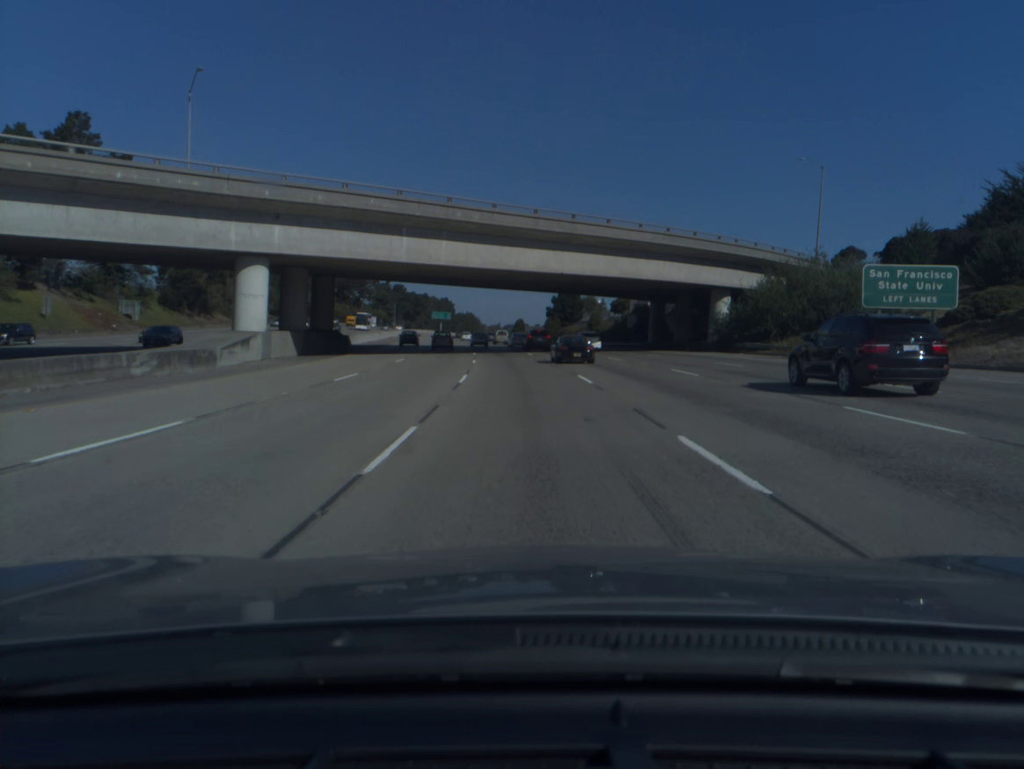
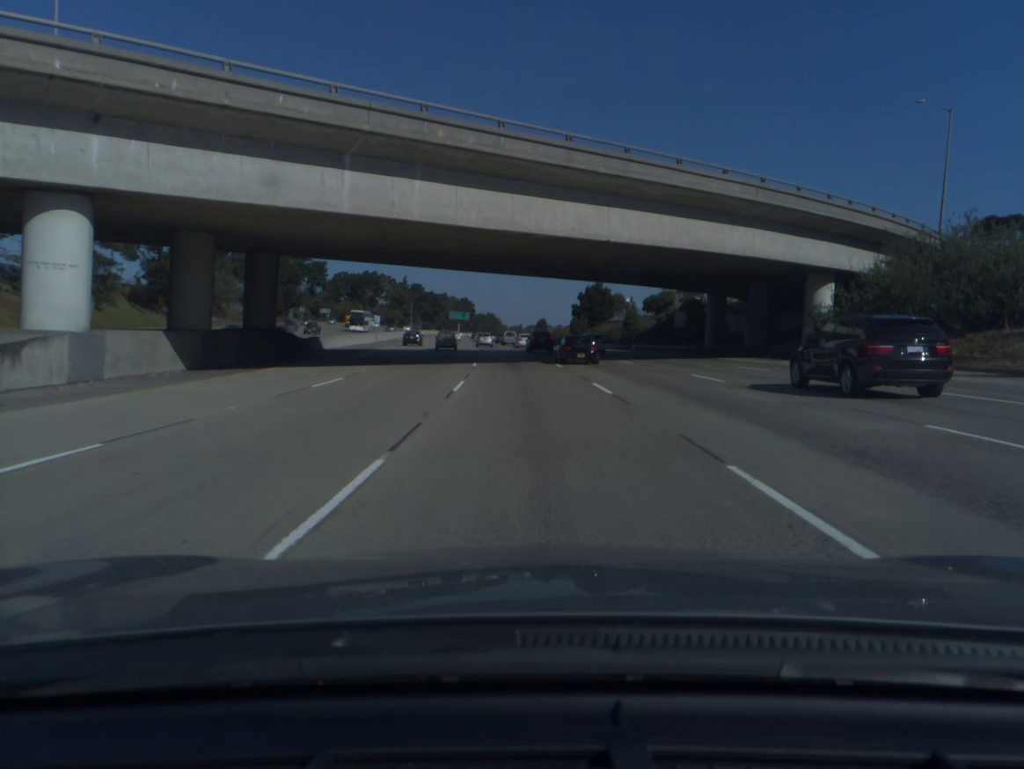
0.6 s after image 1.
(-0.2, +17.2) m; -2°
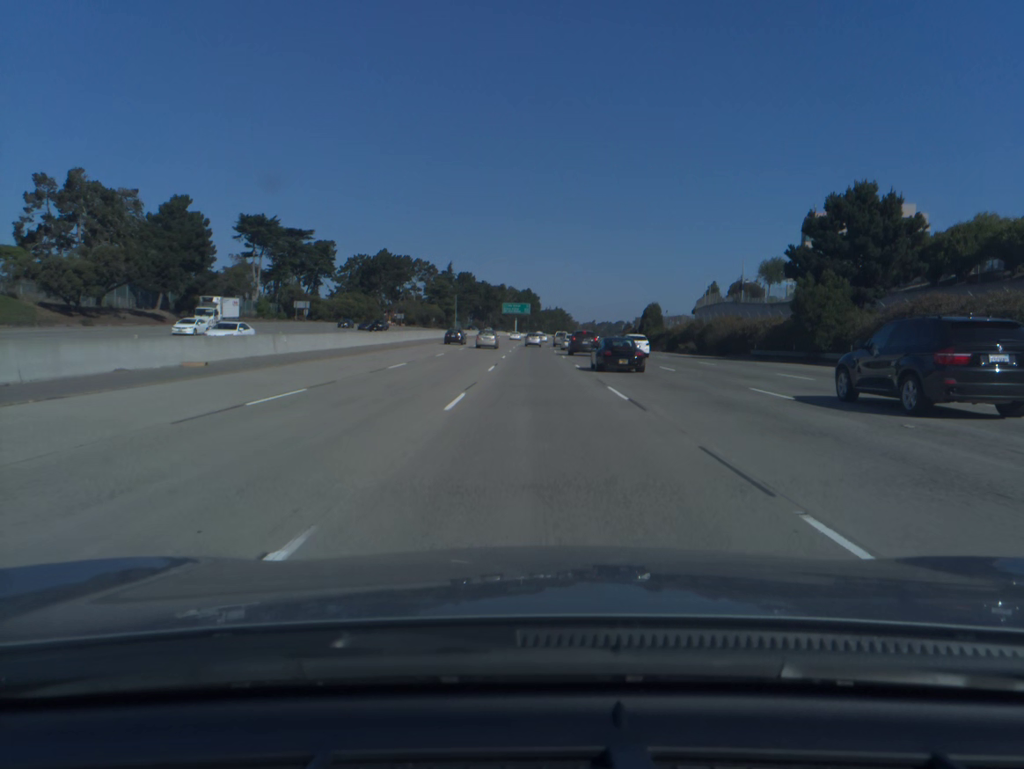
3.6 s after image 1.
(-5.1, +87.3) m; -5°
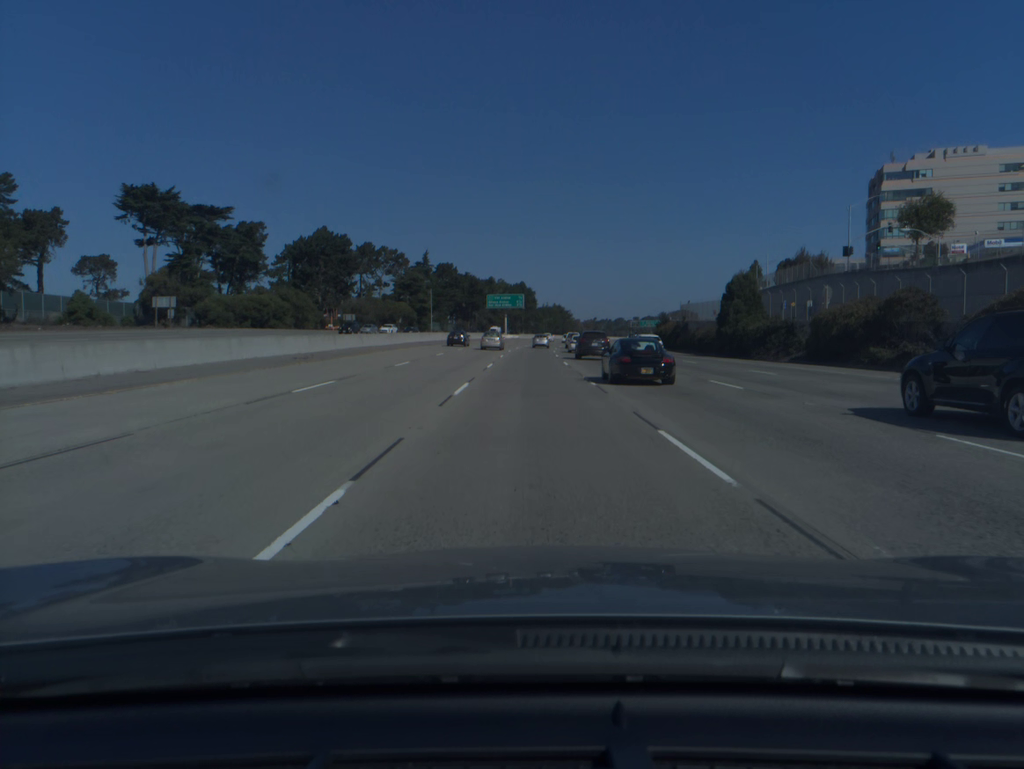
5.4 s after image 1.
(+0.1, +53.4) m; 0°
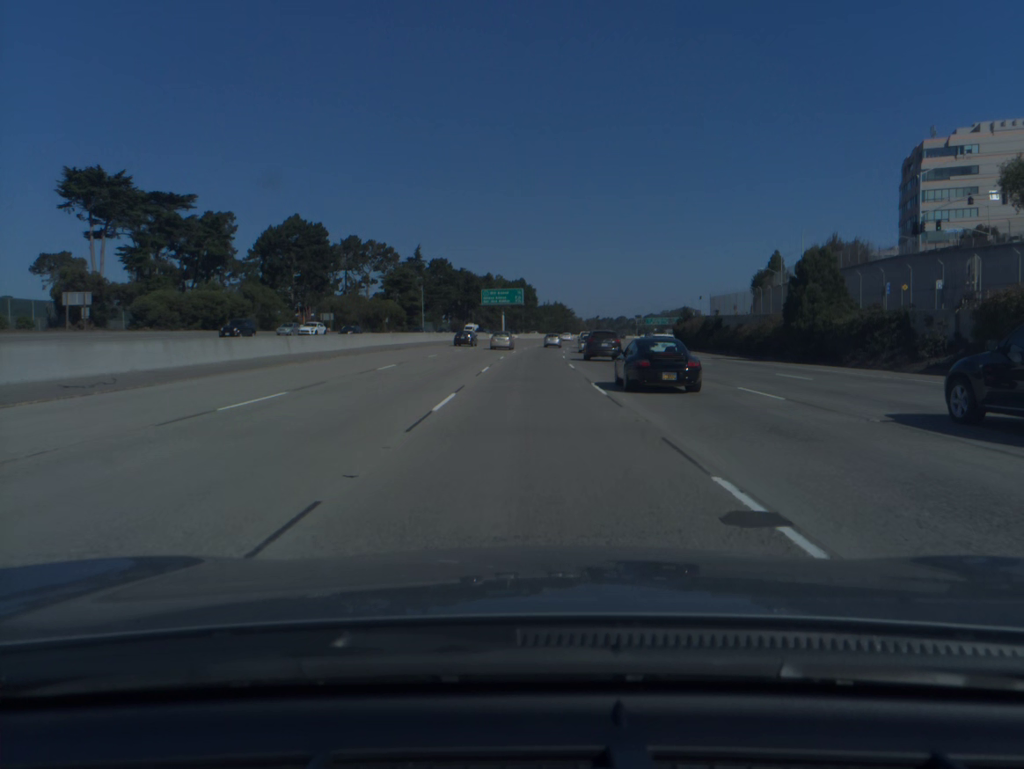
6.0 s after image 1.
(0.0, +18.0) m; 0°
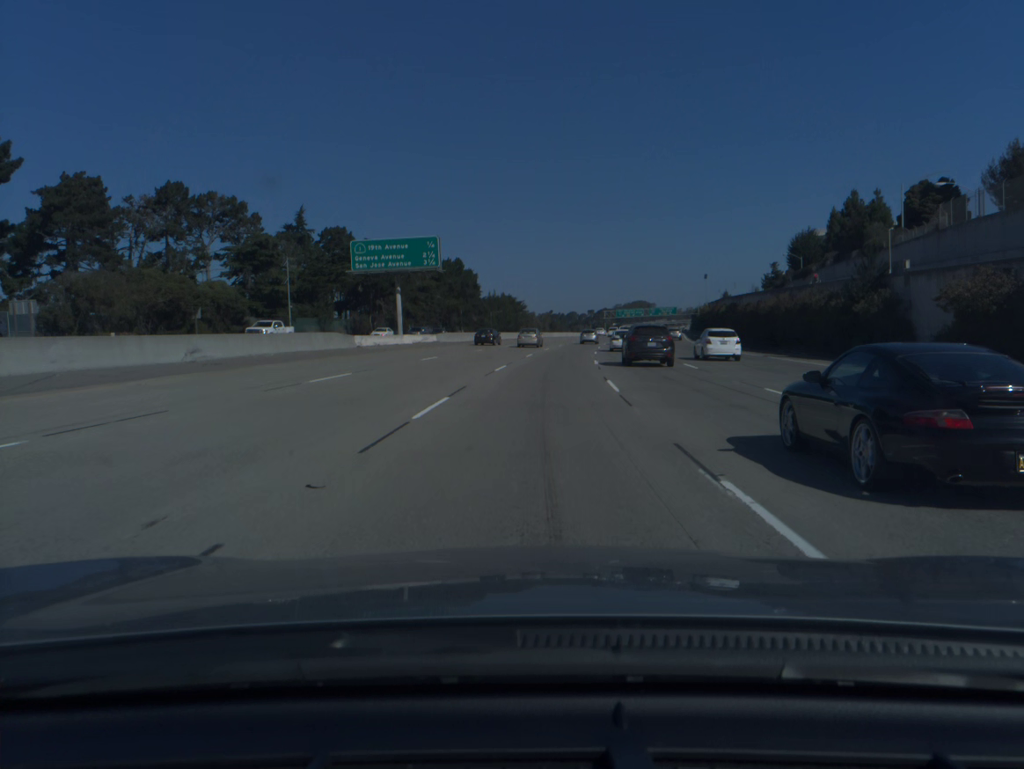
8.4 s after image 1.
(+1.3, +72.8) m; +4°
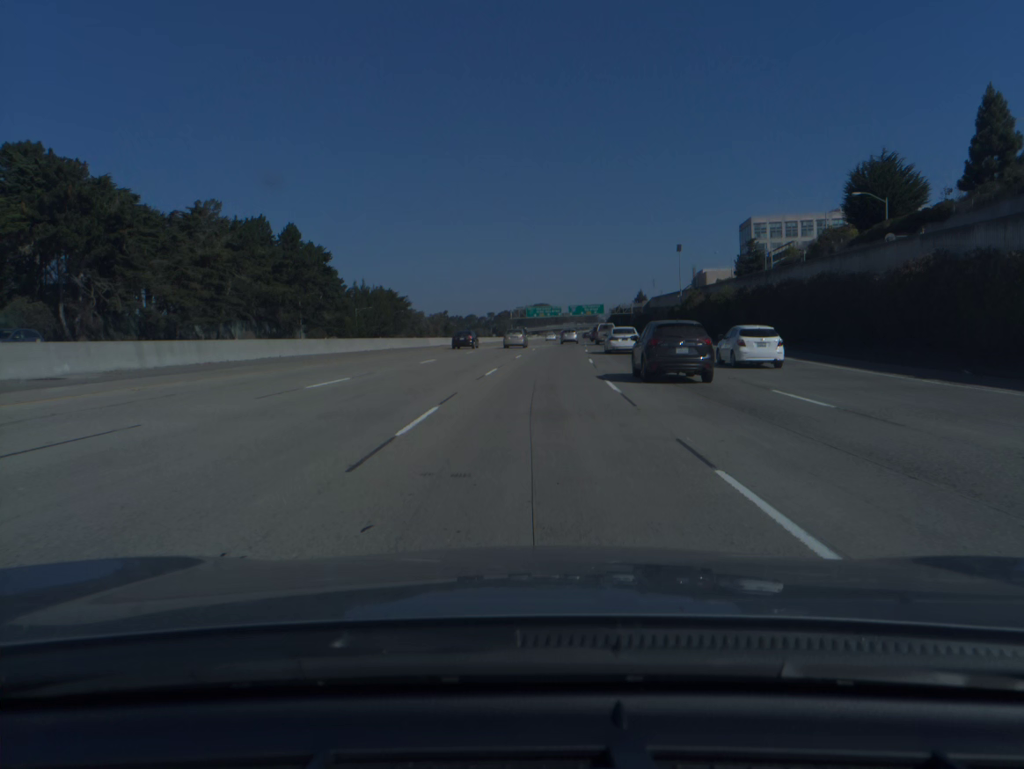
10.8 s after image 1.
(+4.7, +72.9) m; +7°
